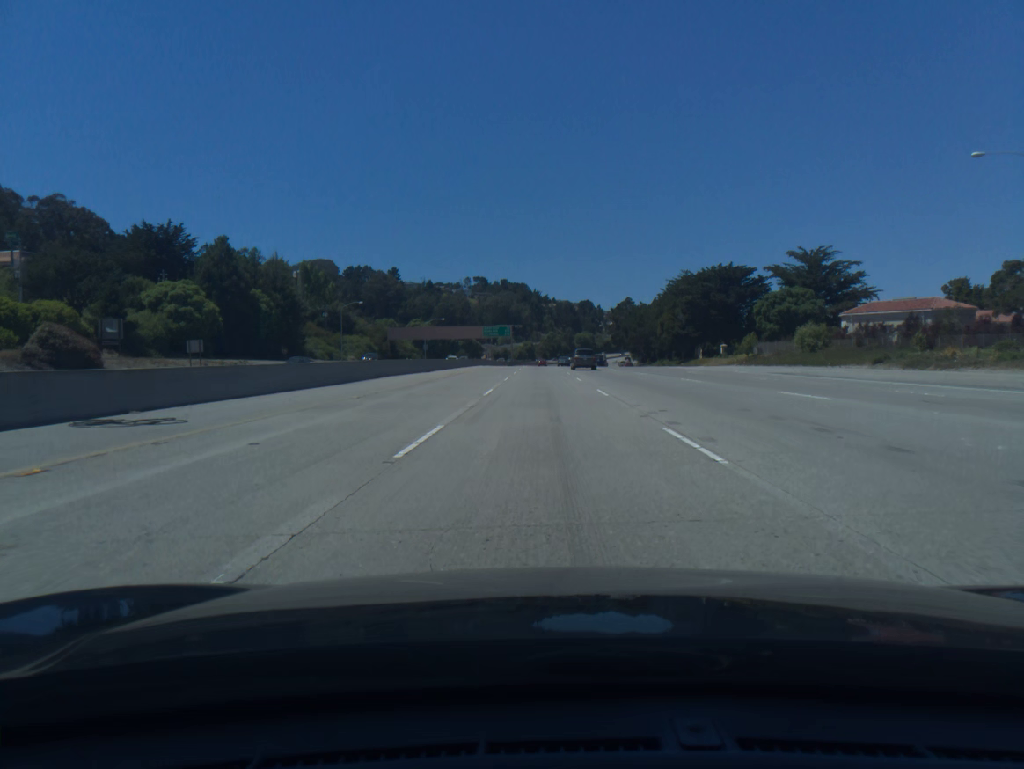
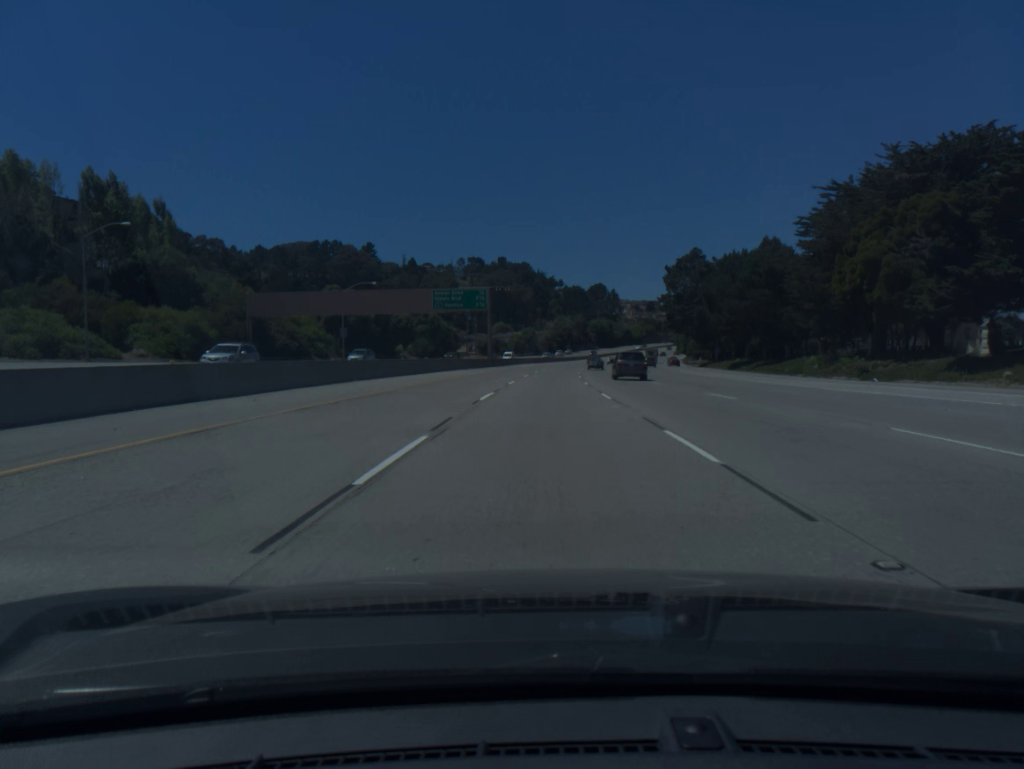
(-0.4, +93.2) m; 0°
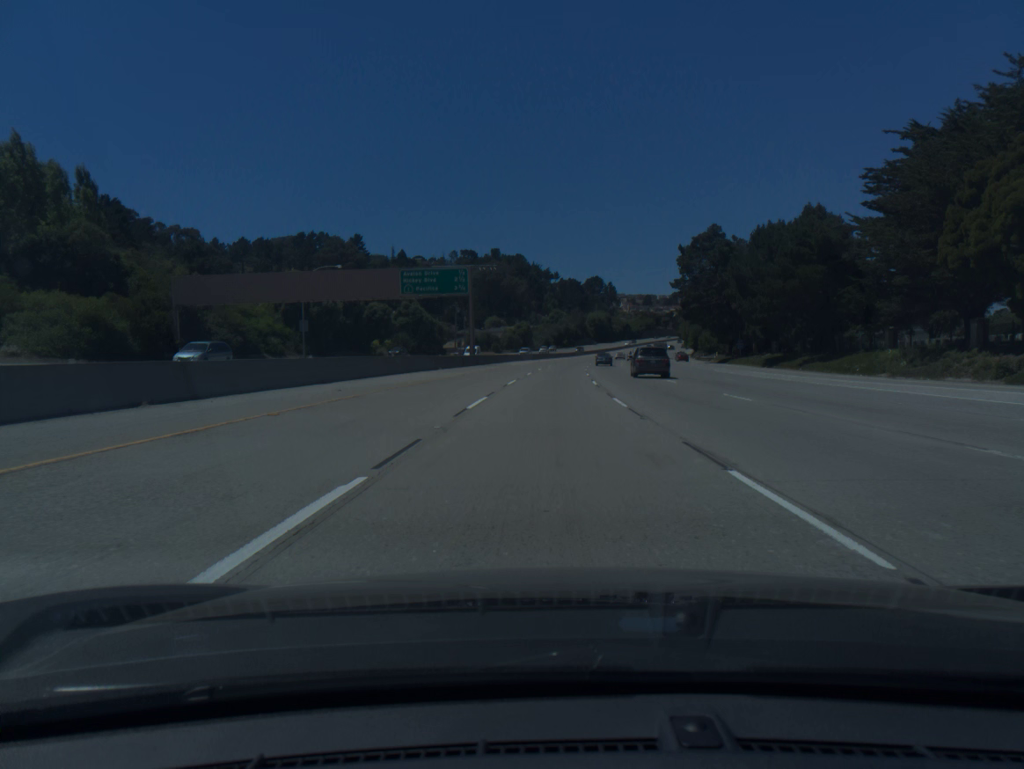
(0.0, +18.7) m; 0°
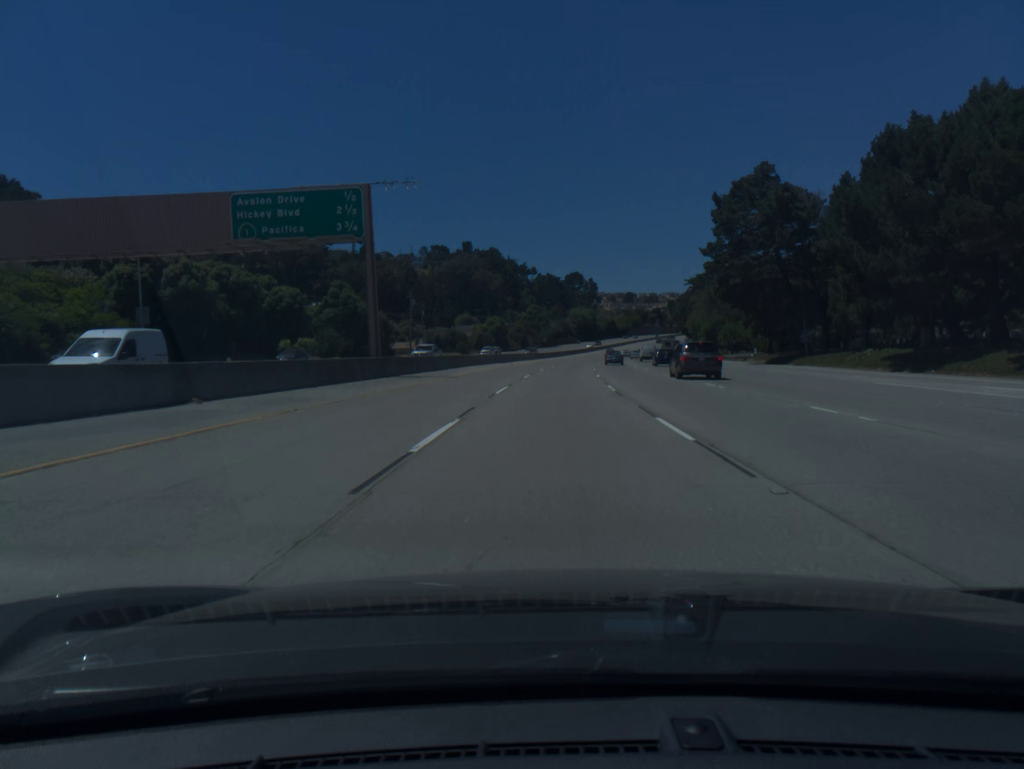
(+0.4, +37.5) m; +1°
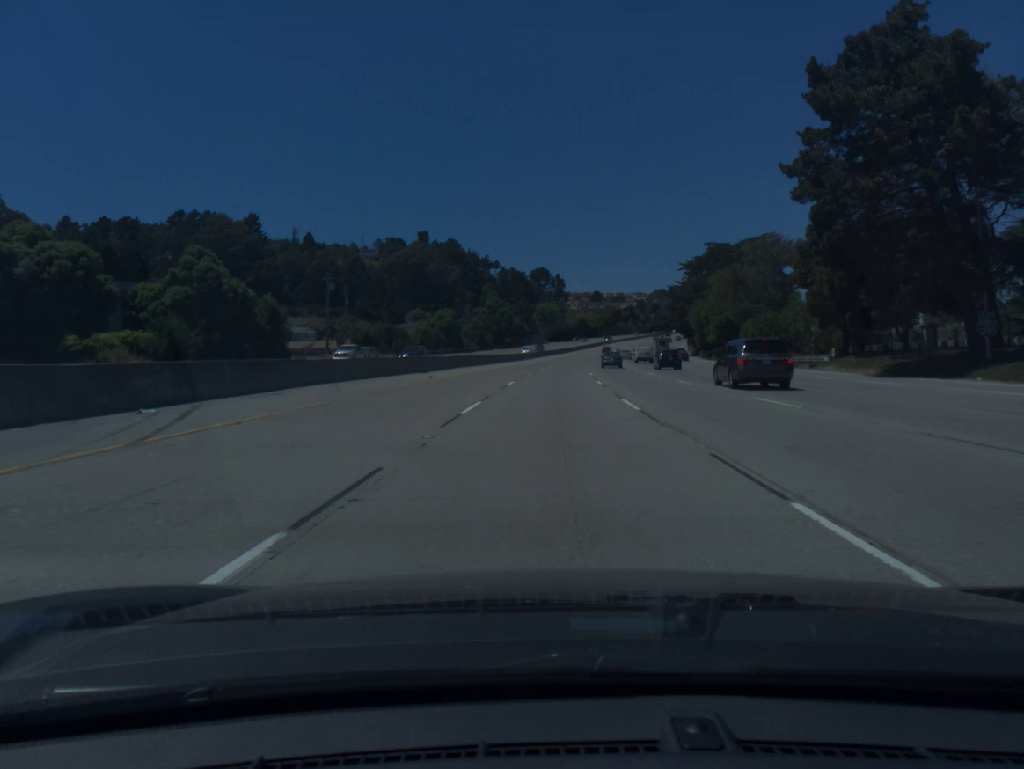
(+0.8, +37.5) m; +3°
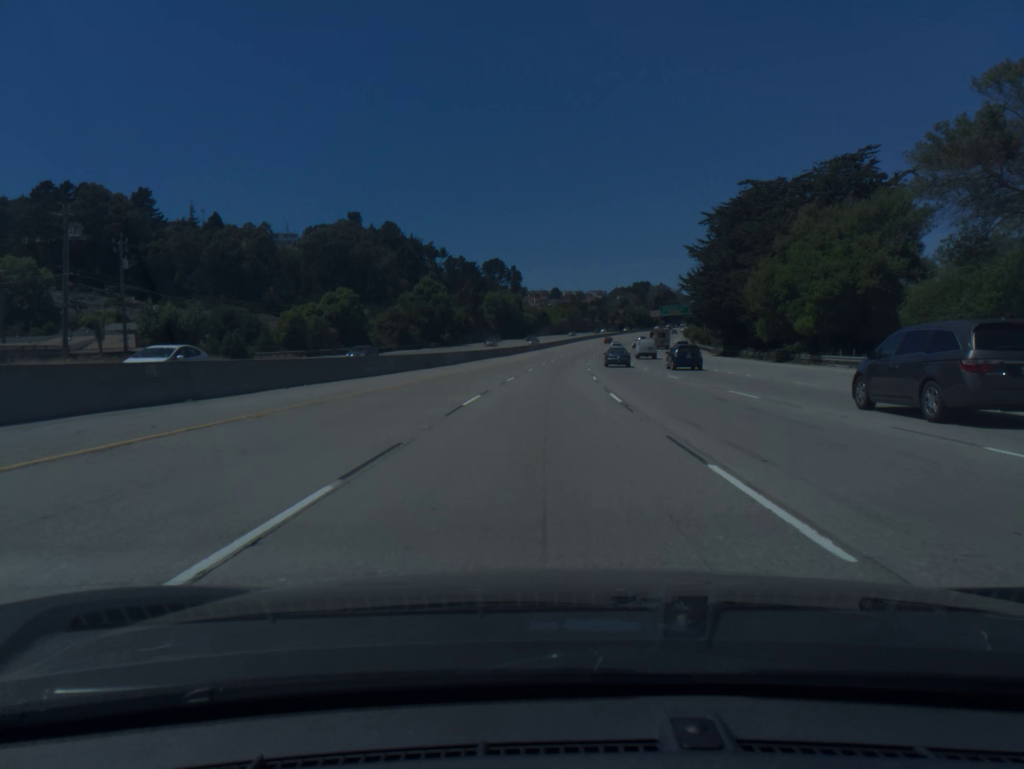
(+1.7, +56.3) m; +3°
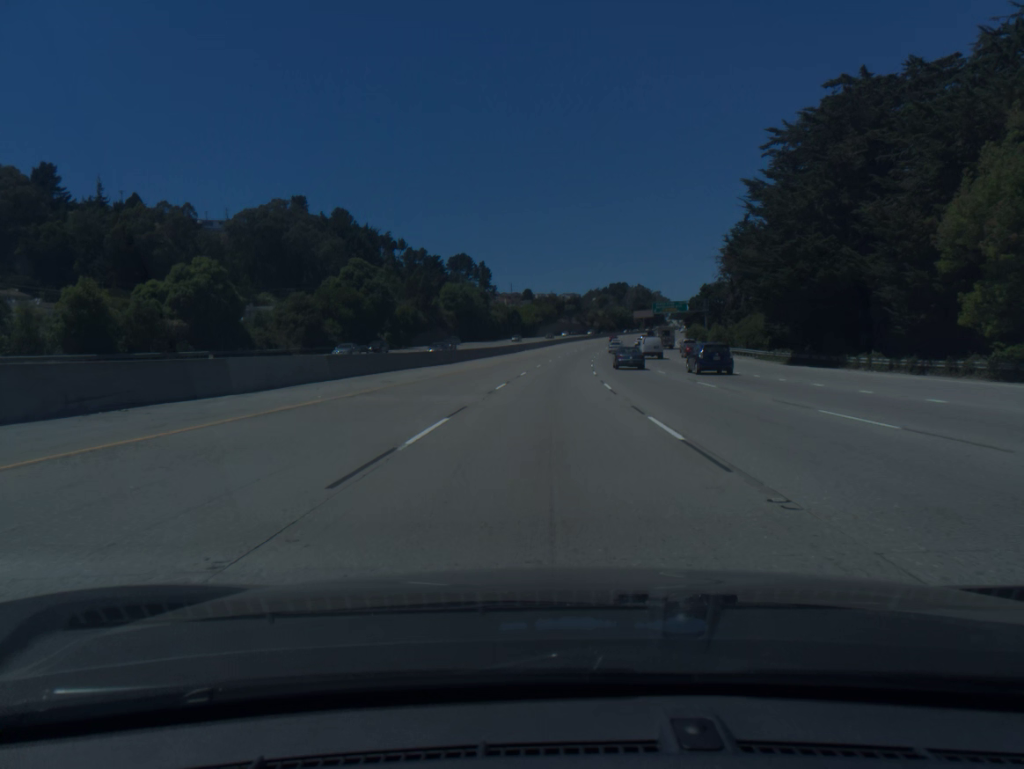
(+0.6, +37.5) m; +2°
